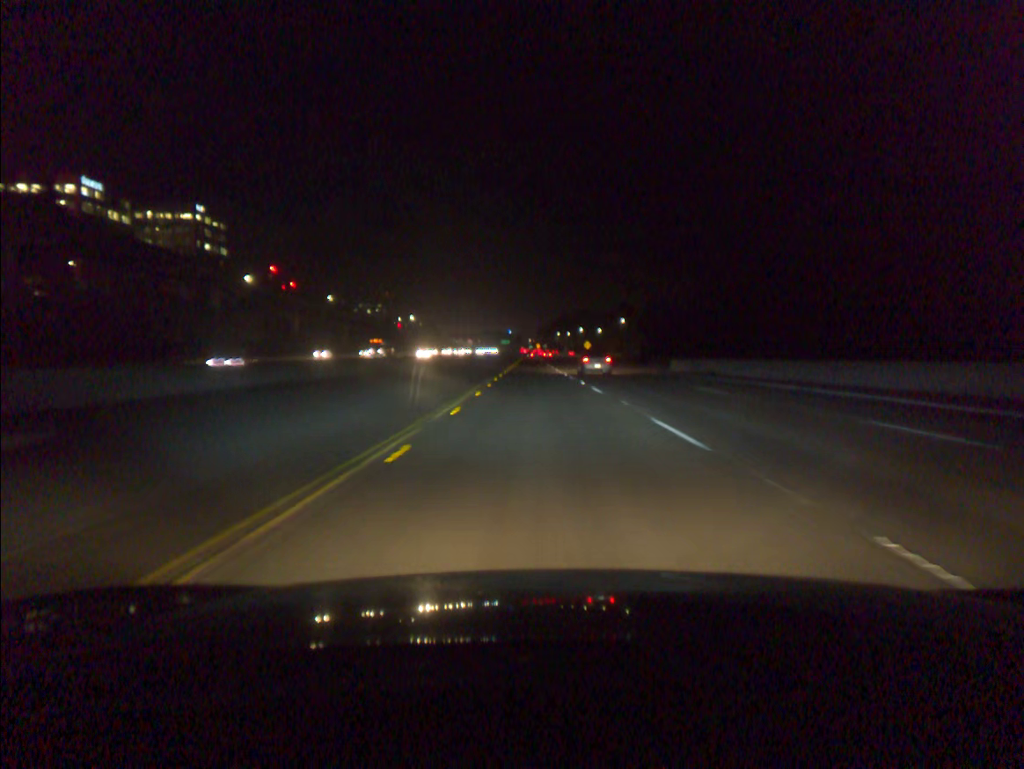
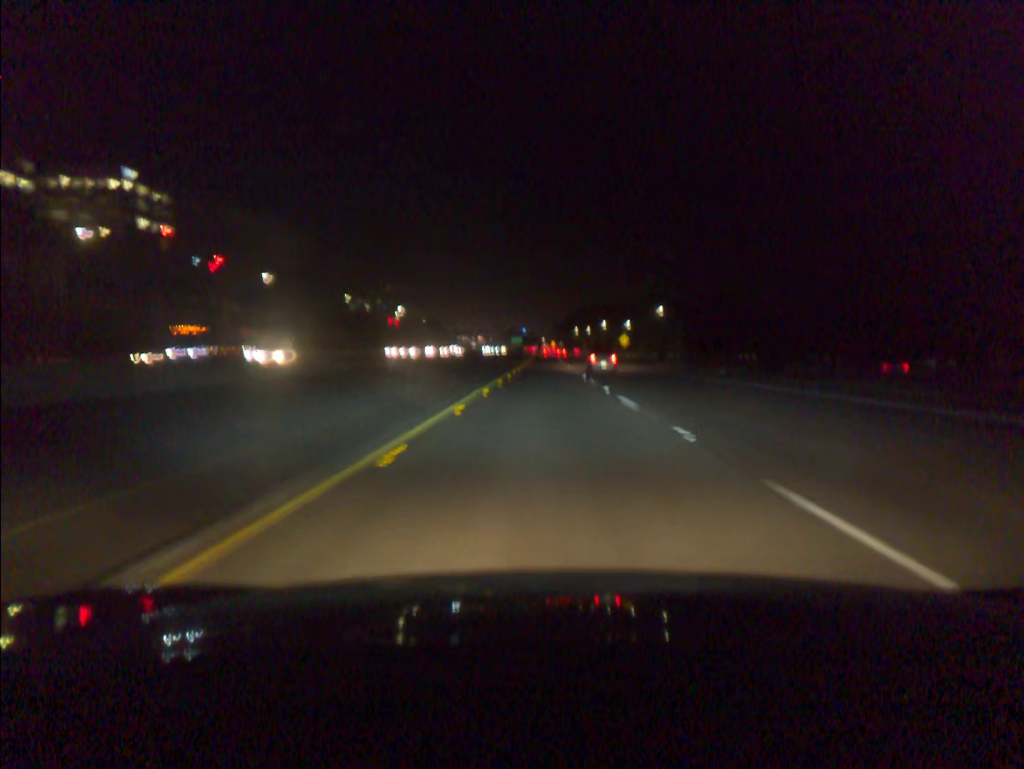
(-0.6, +50.7) m; -1°
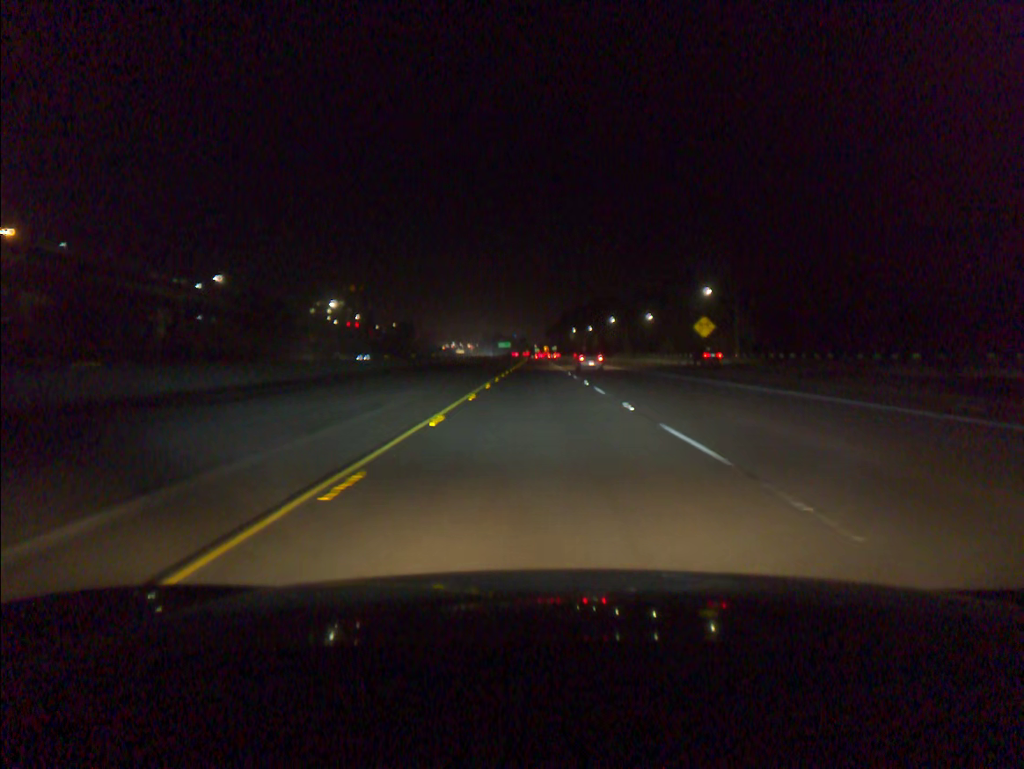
(+0.3, +67.6) m; +1°
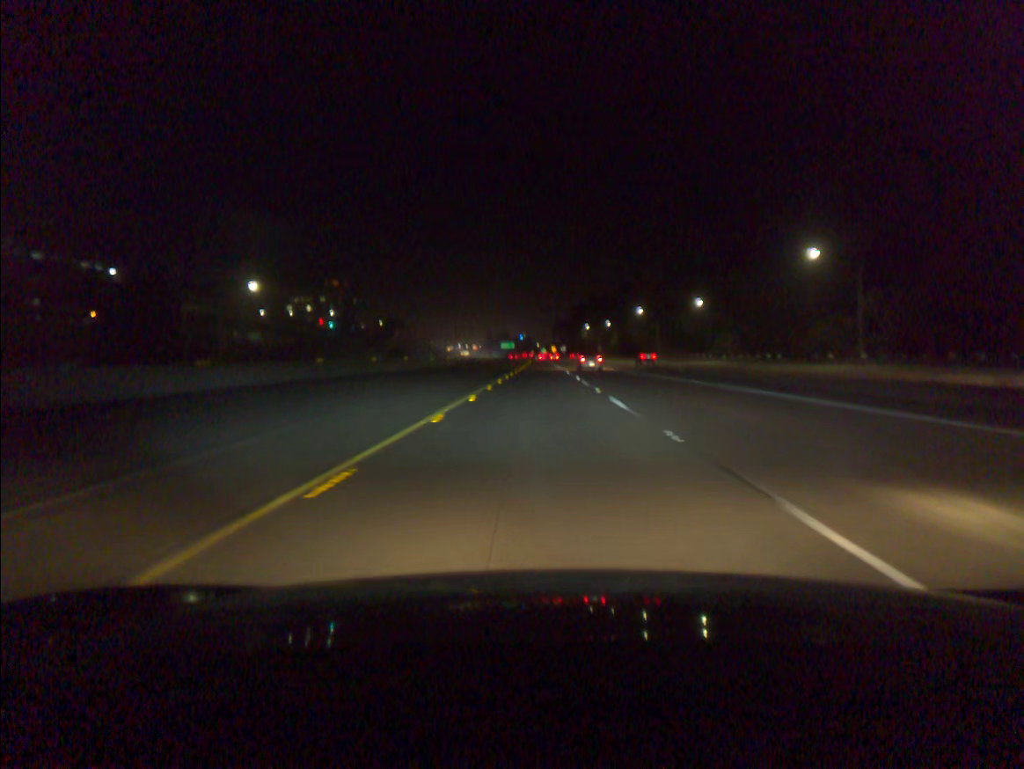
(-0.2, +50.6) m; 0°
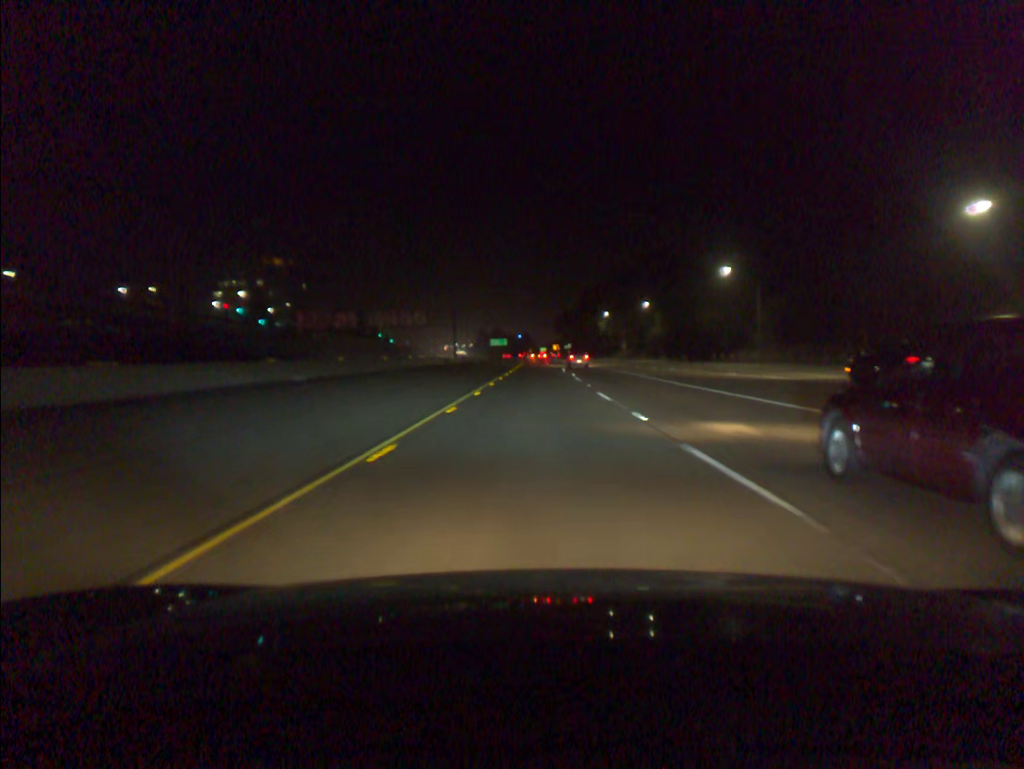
(0.0, +84.3) m; 0°
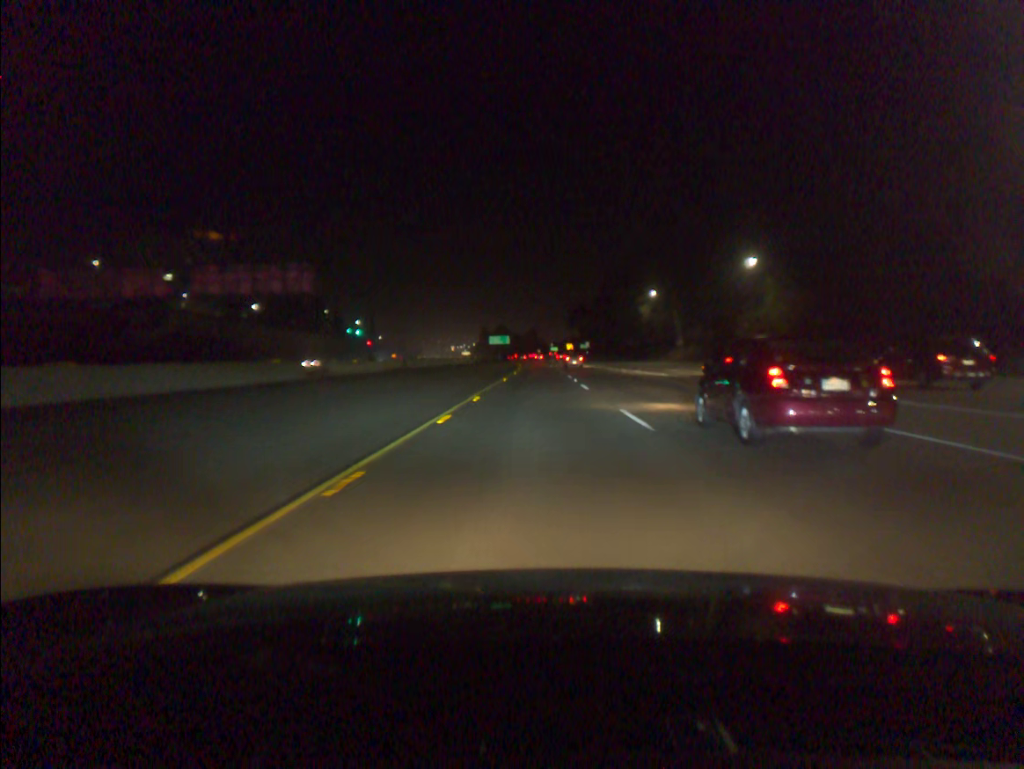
(-0.3, +67.7) m; -1°
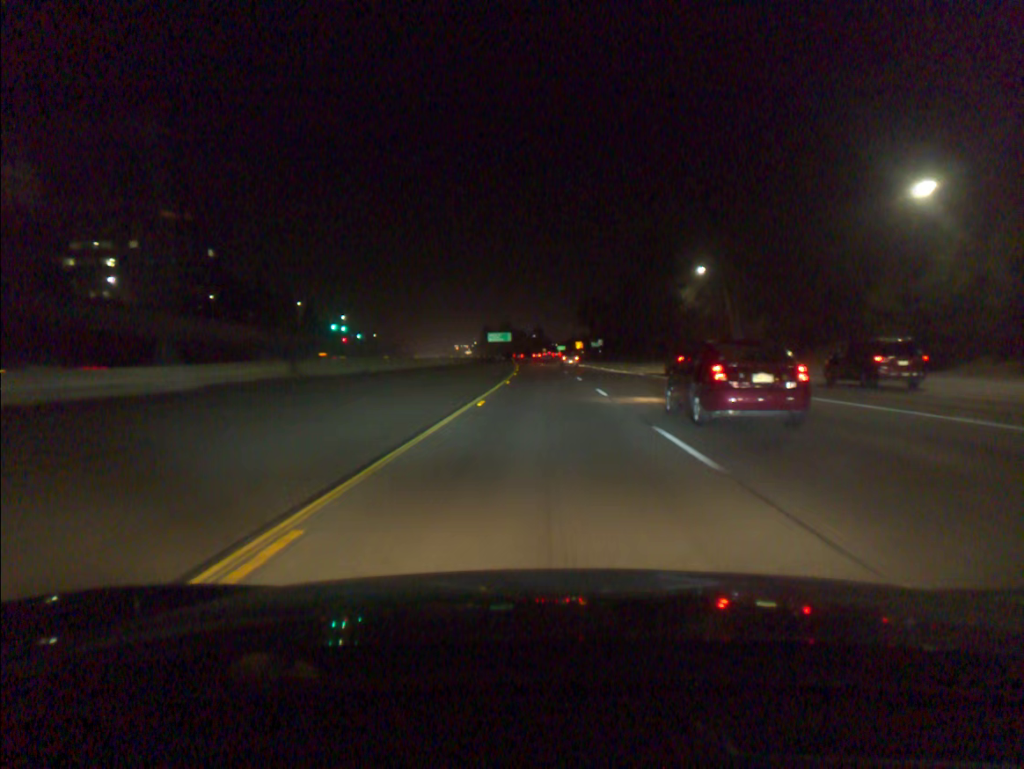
(-0.1, +33.9) m; 0°
